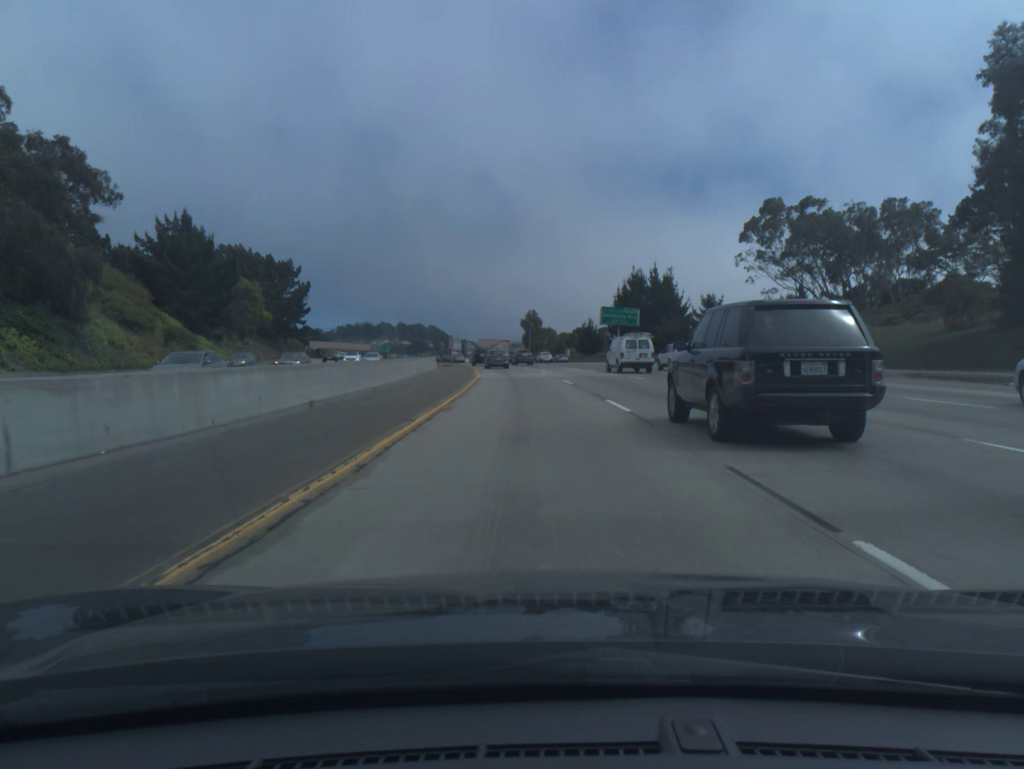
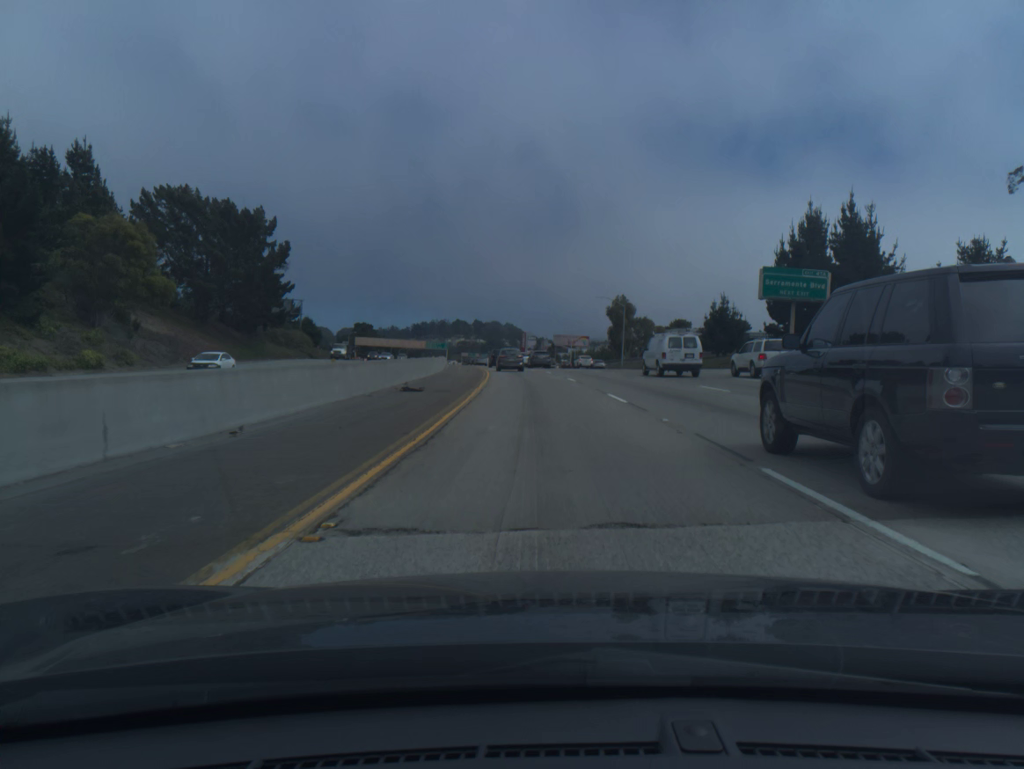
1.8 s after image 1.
(-2.9, +55.1) m; -6°
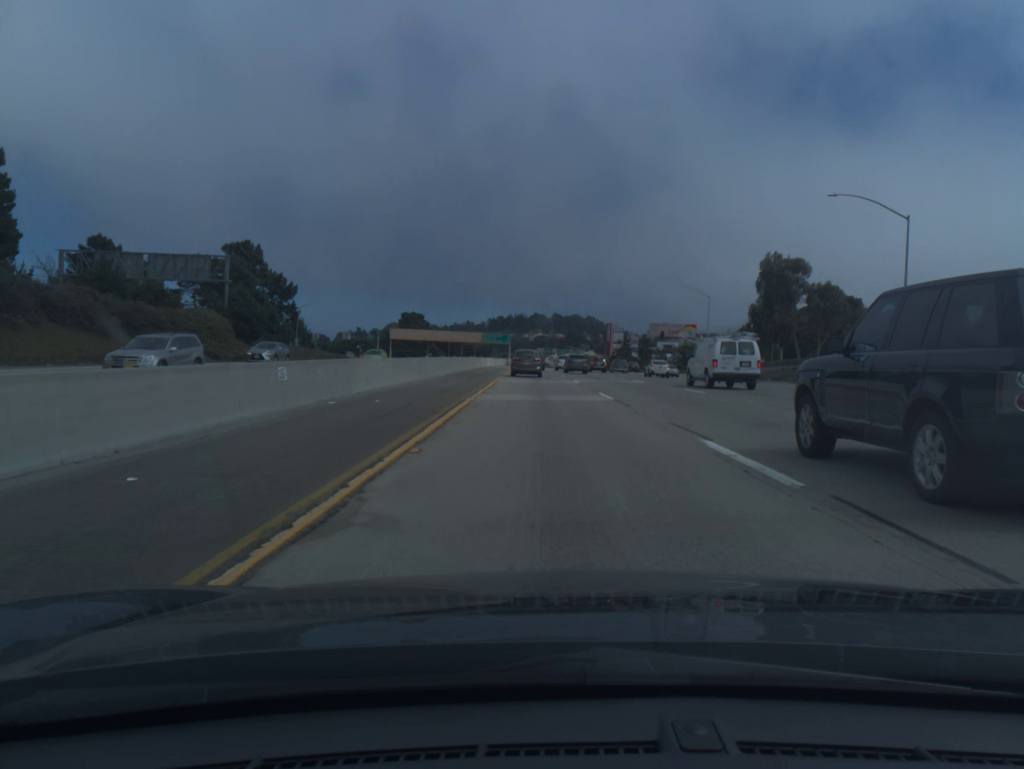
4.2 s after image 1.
(-3.6, +68.9) m; -6°
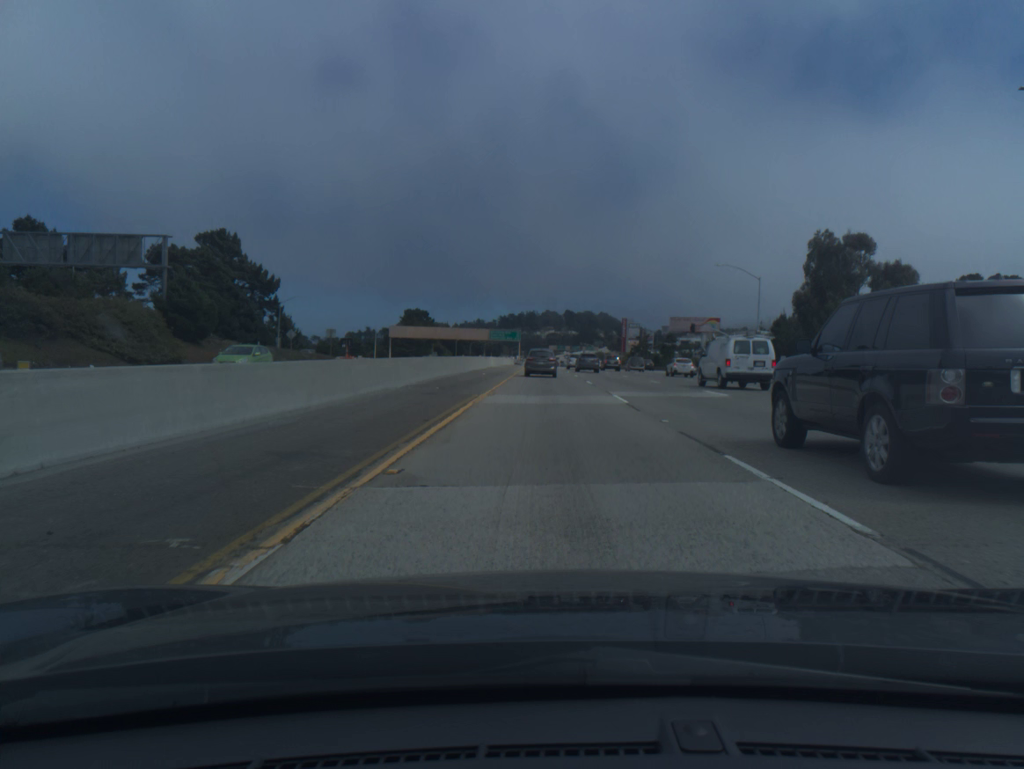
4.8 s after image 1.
(-0.1, +16.5) m; -1°
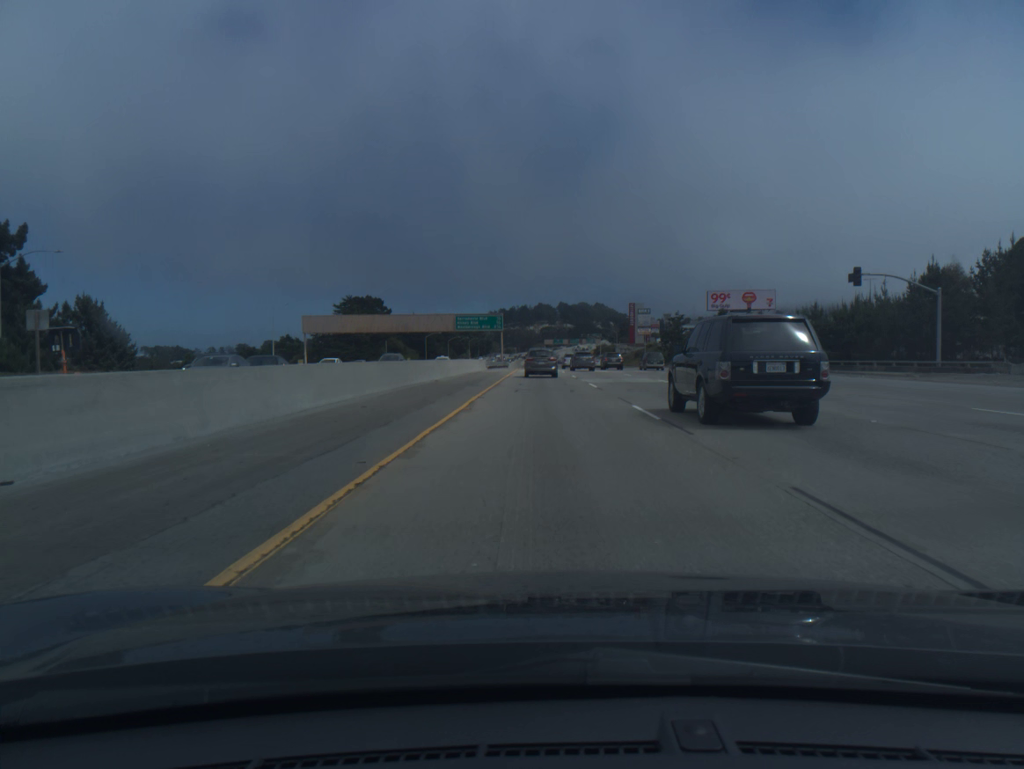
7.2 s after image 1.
(-0.1, +63.9) m; 0°
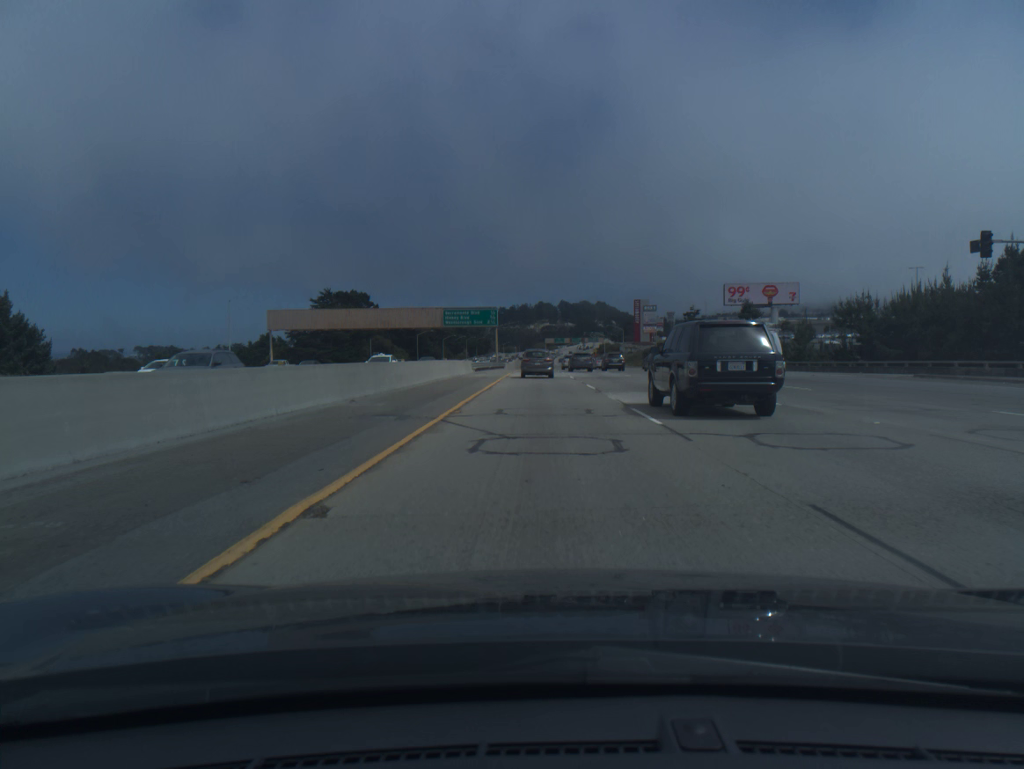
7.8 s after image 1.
(0.0, +15.6) m; 0°
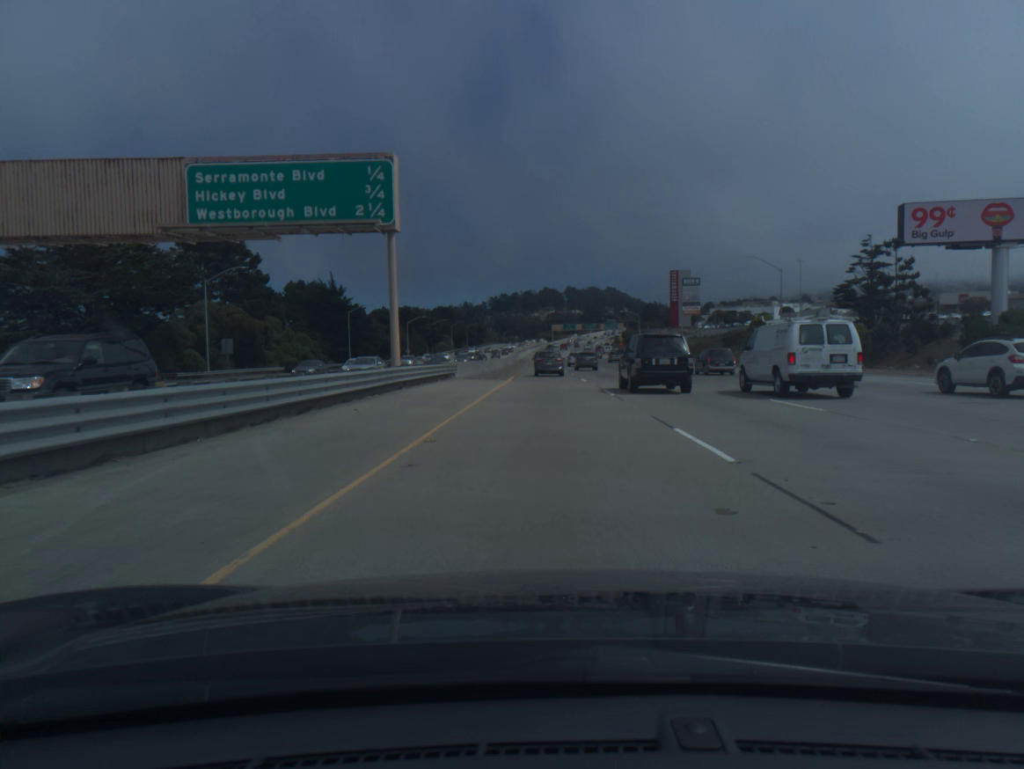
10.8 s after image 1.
(-0.7, +78.0) m; 0°
